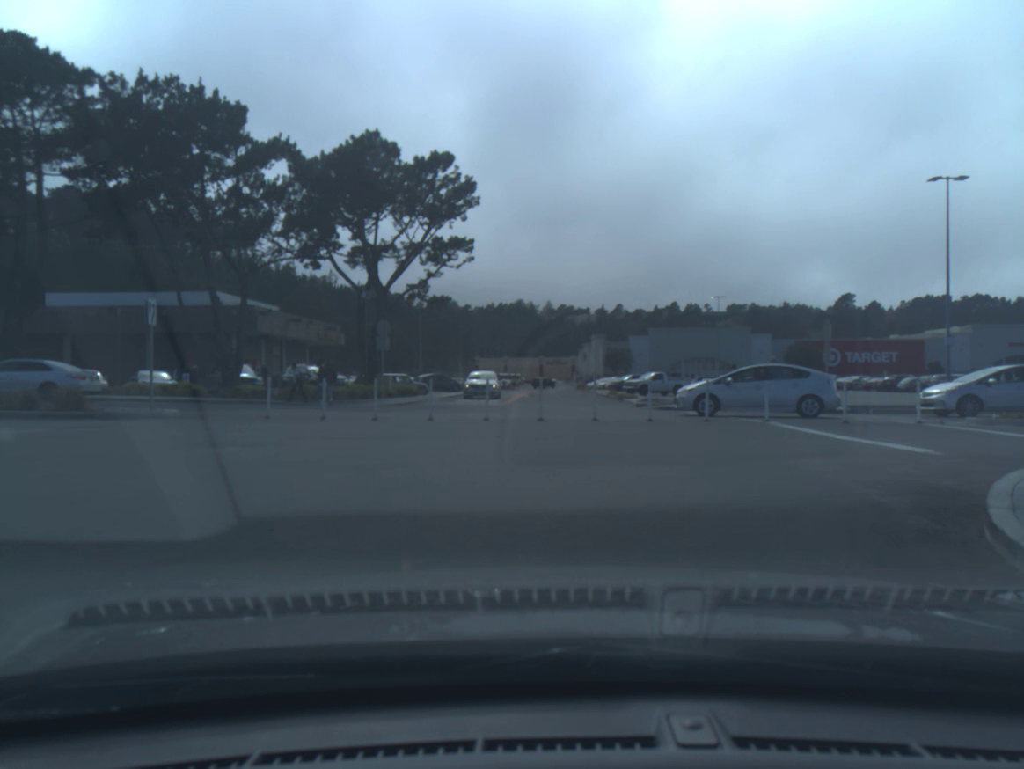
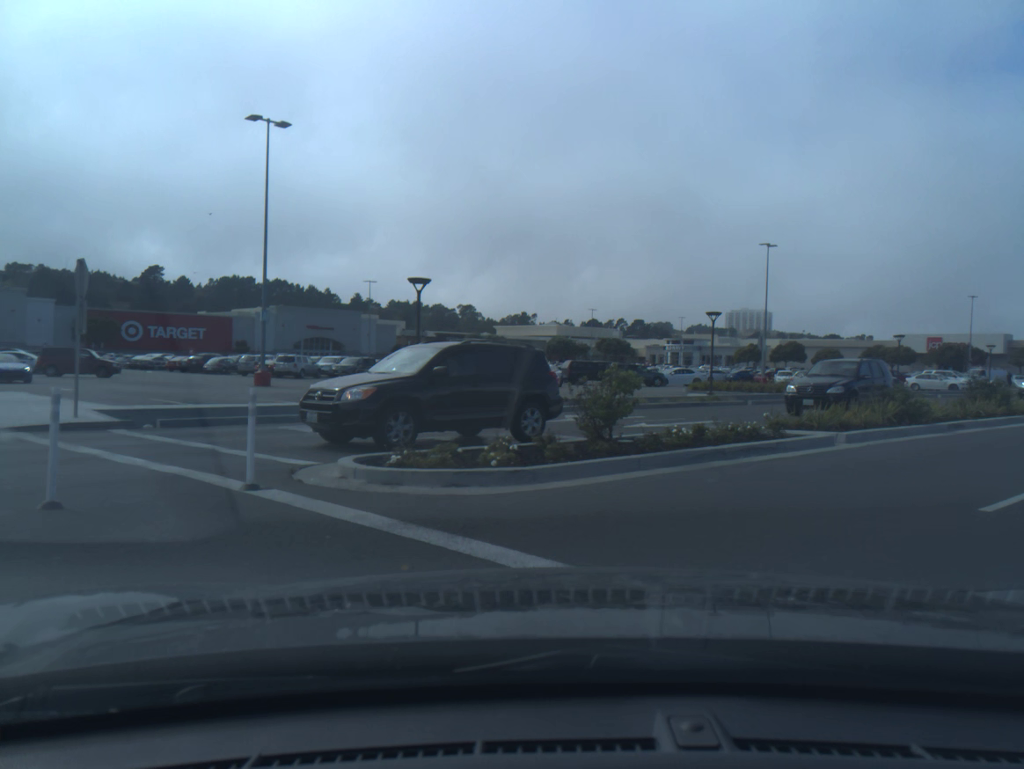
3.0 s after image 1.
(+4.5, +10.6) m; +54°
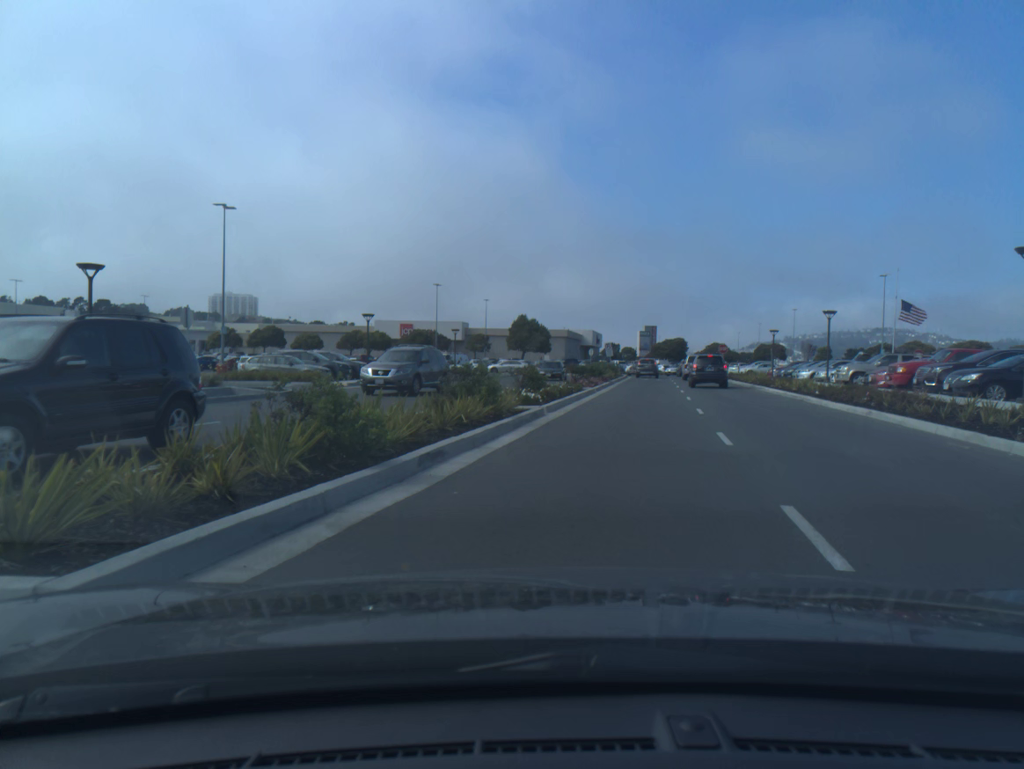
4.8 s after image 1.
(+3.4, +10.0) m; +31°
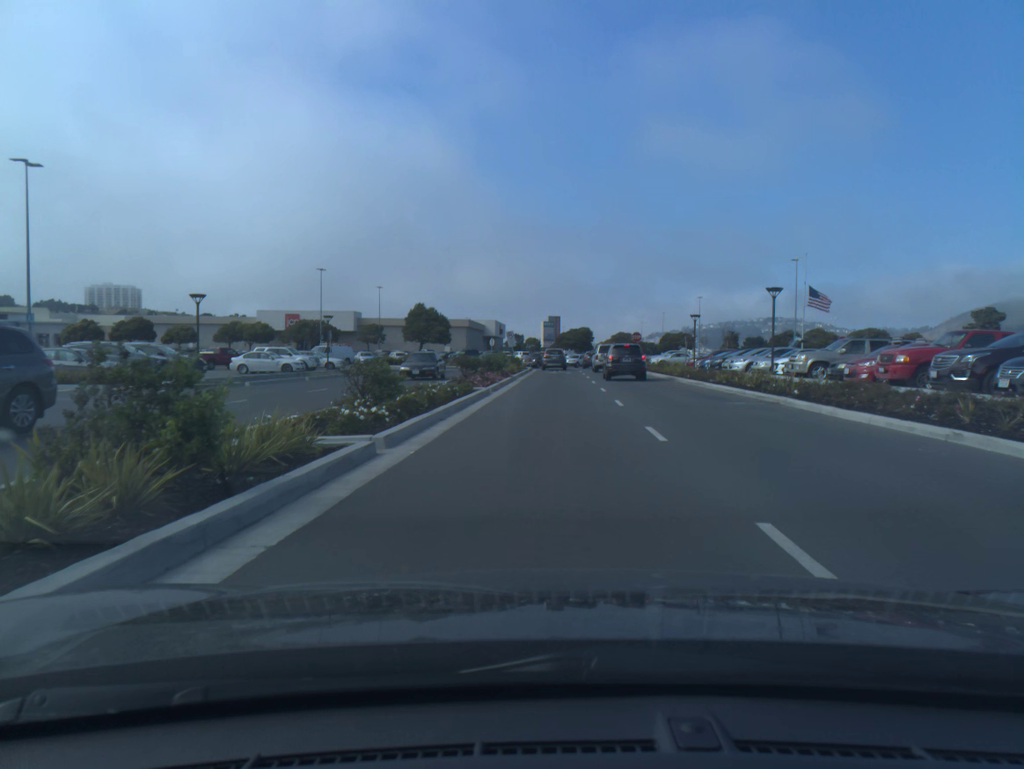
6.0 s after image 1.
(+0.5, +8.5) m; +5°
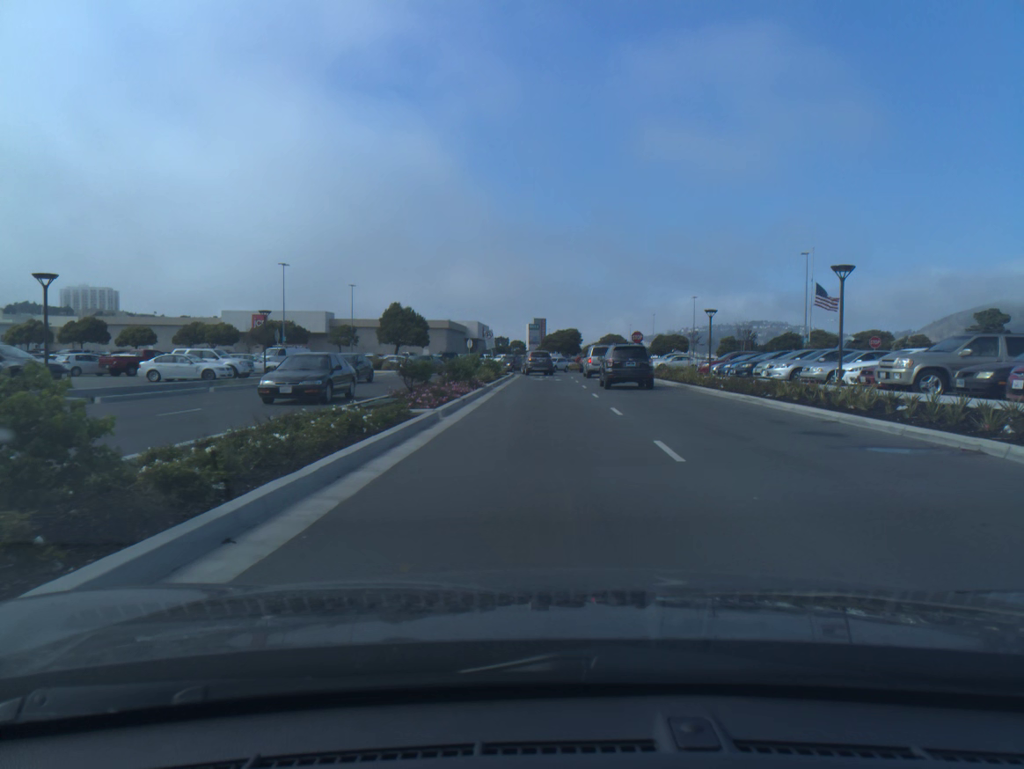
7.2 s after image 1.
(+0.1, +9.2) m; +1°
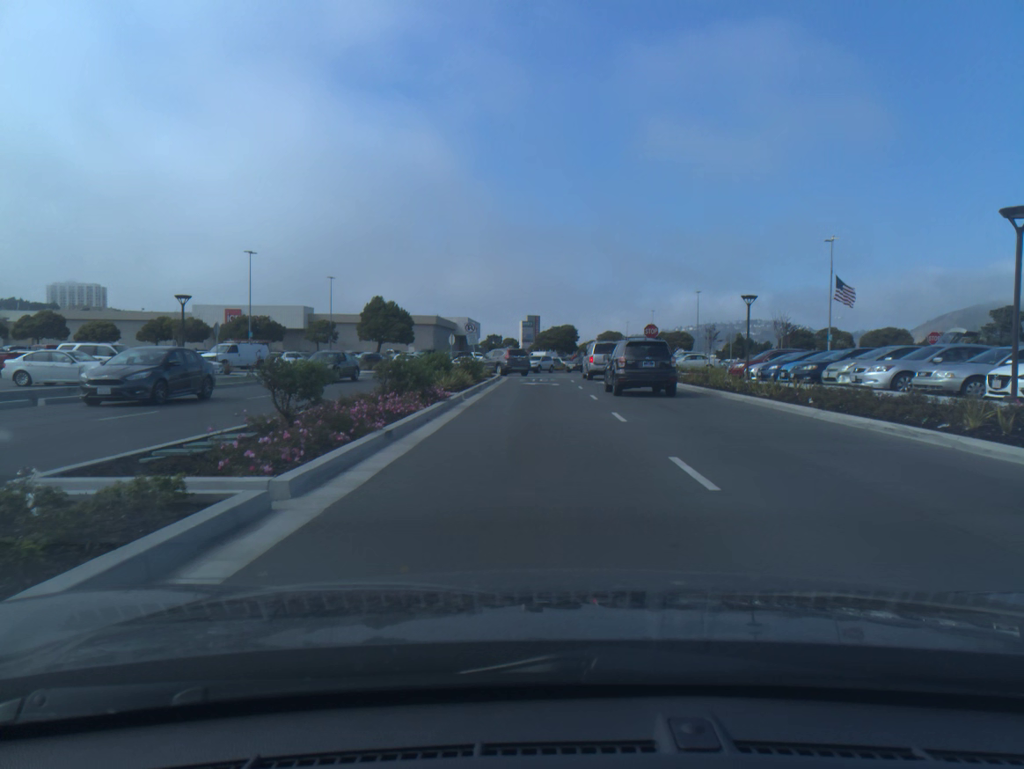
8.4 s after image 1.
(+0.1, +9.2) m; 0°
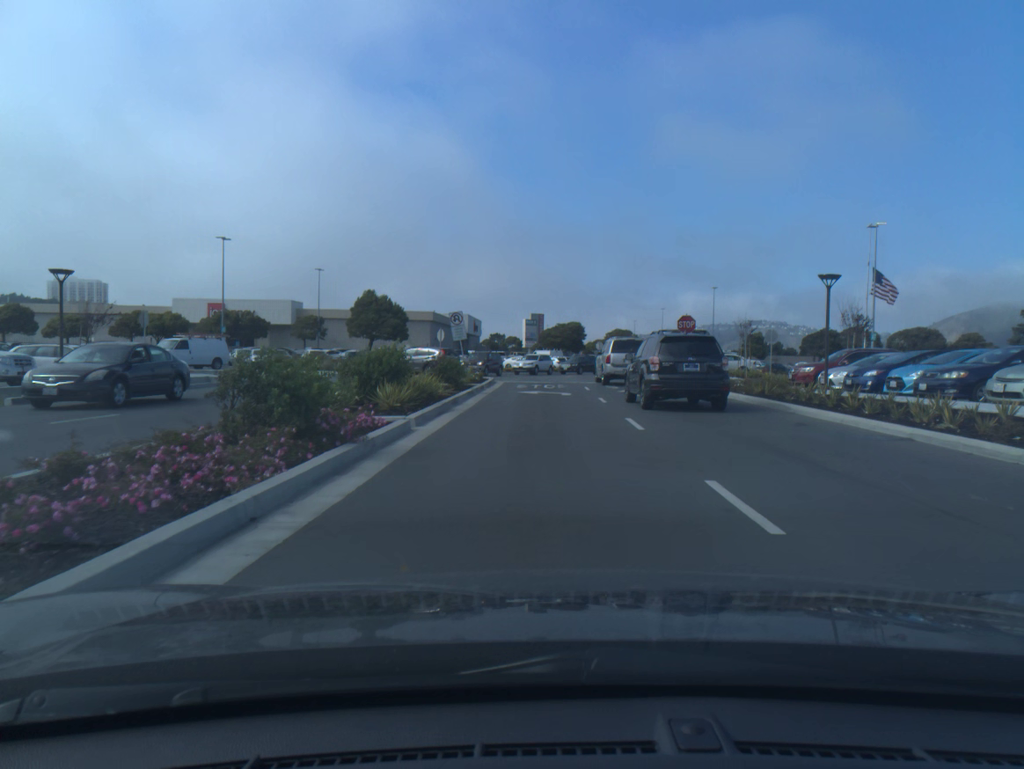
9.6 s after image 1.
(0.0, +9.0) m; 0°
